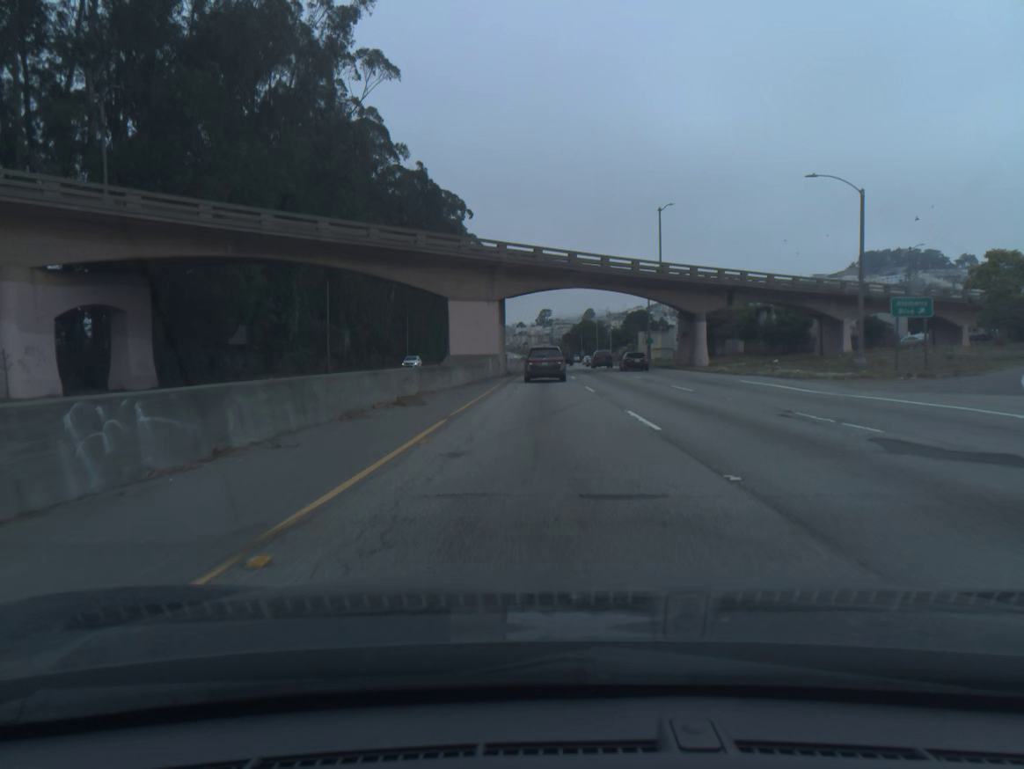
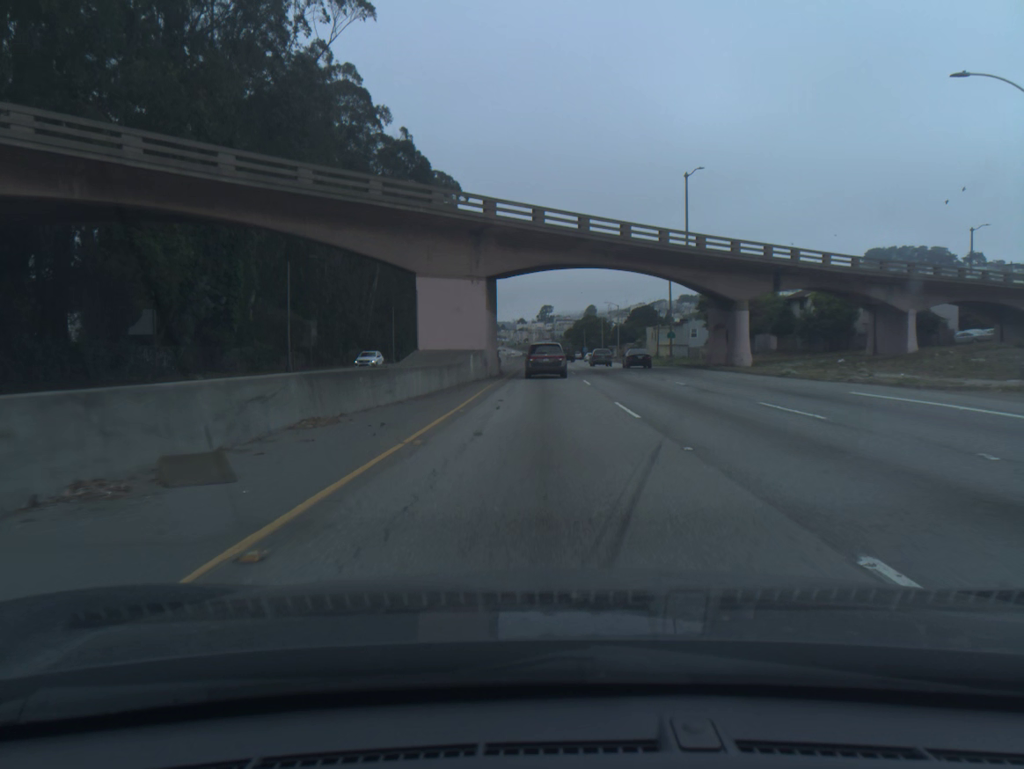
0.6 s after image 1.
(0.0, +12.6) m; 0°
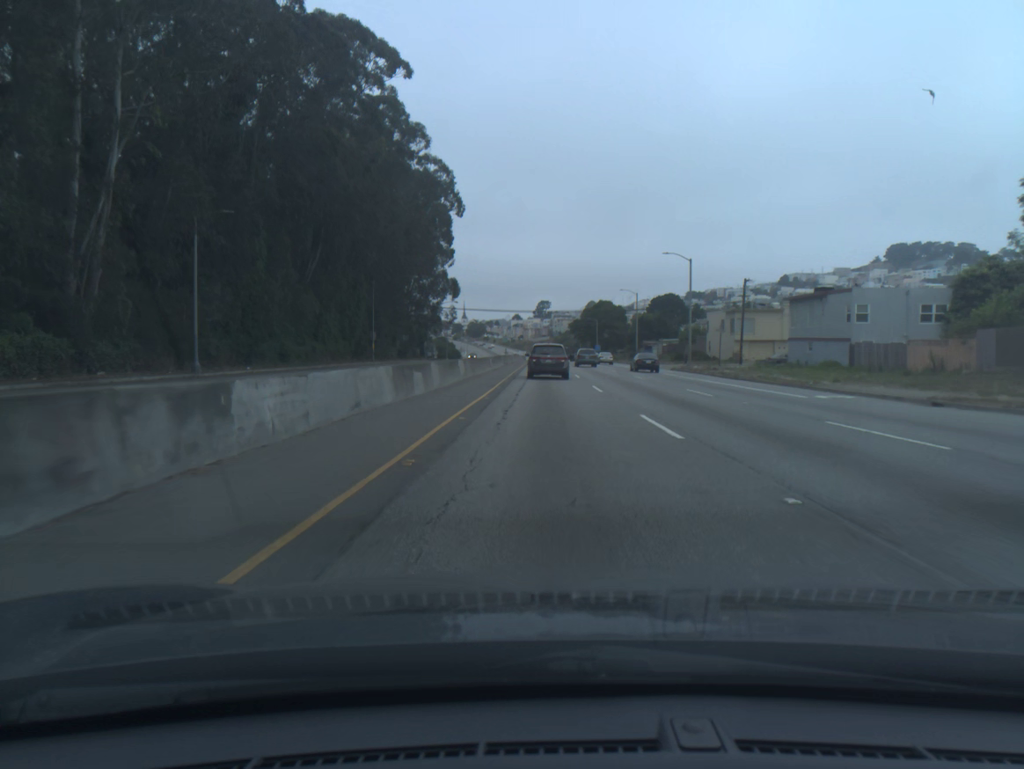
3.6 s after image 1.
(+0.1, +62.4) m; 0°
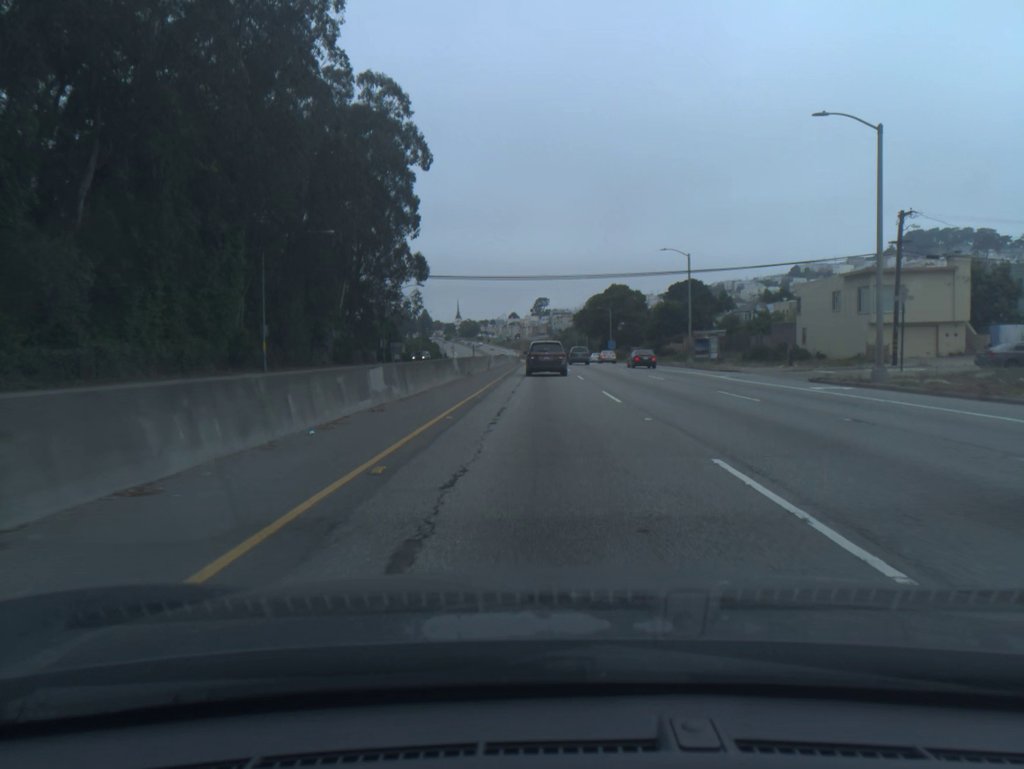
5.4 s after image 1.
(+0.1, +36.9) m; 0°
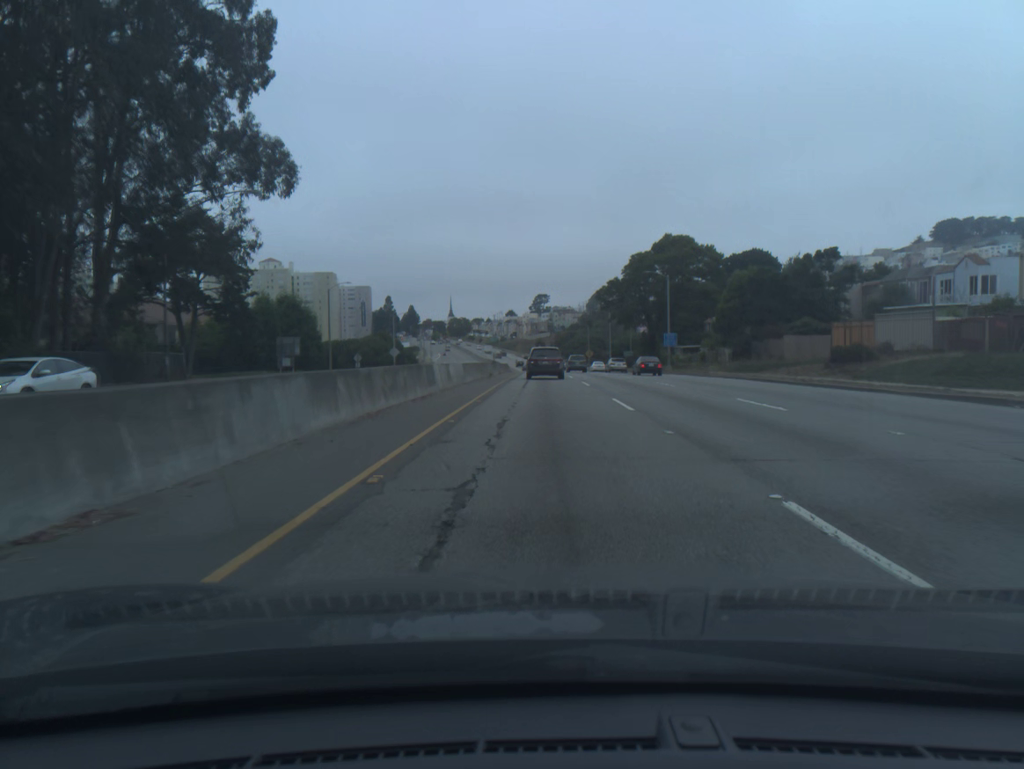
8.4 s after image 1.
(-0.3, +61.0) m; 0°
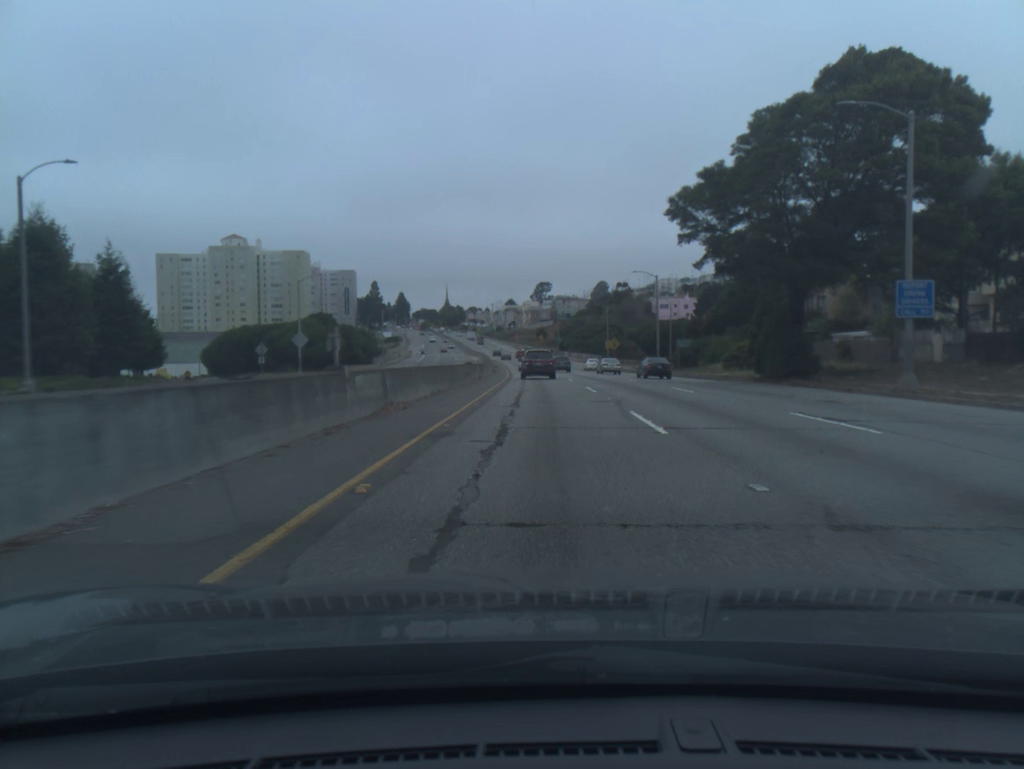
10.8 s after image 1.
(0.0, +49.1) m; 0°
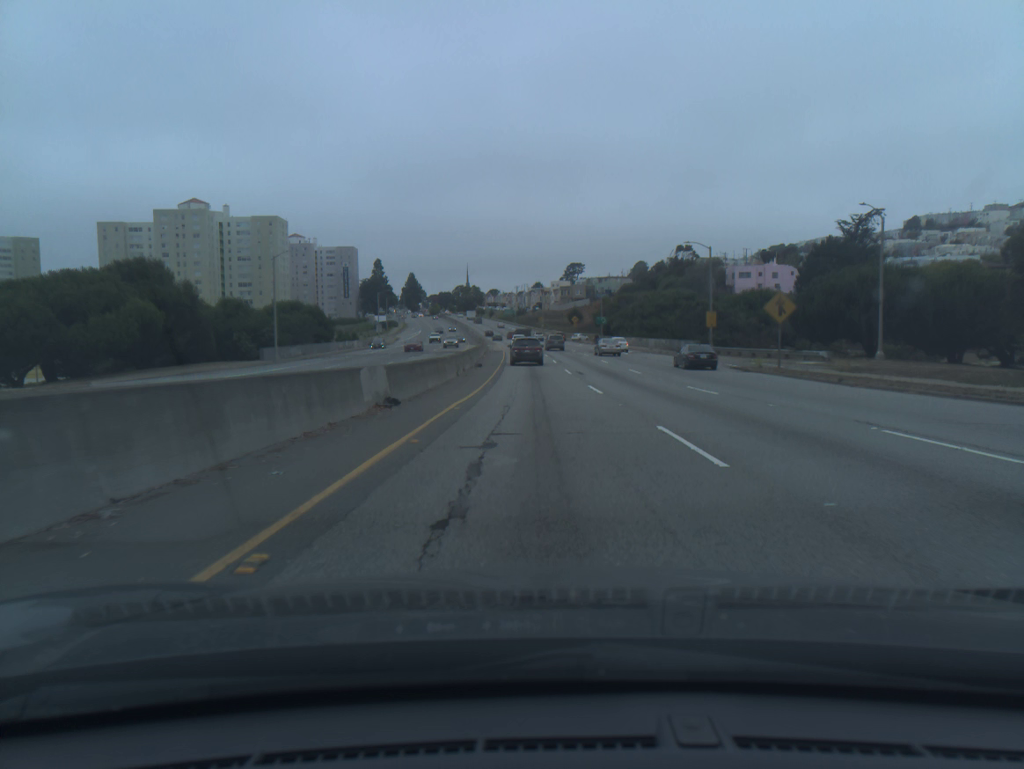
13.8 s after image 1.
(-0.8, +63.0) m; -2°
